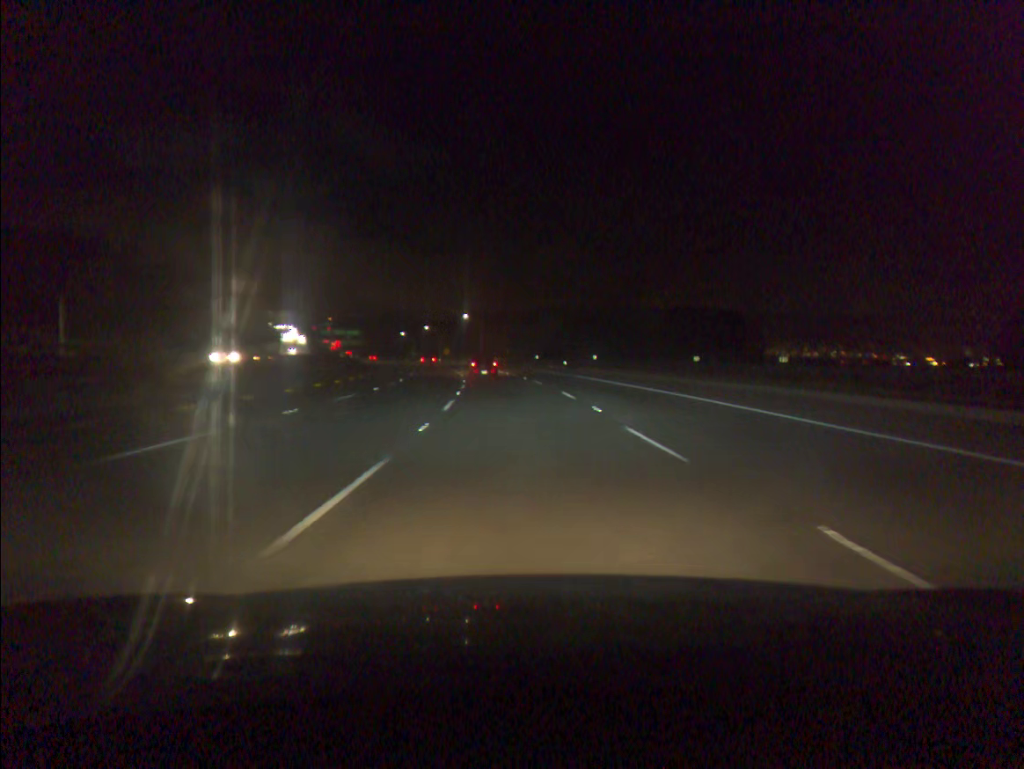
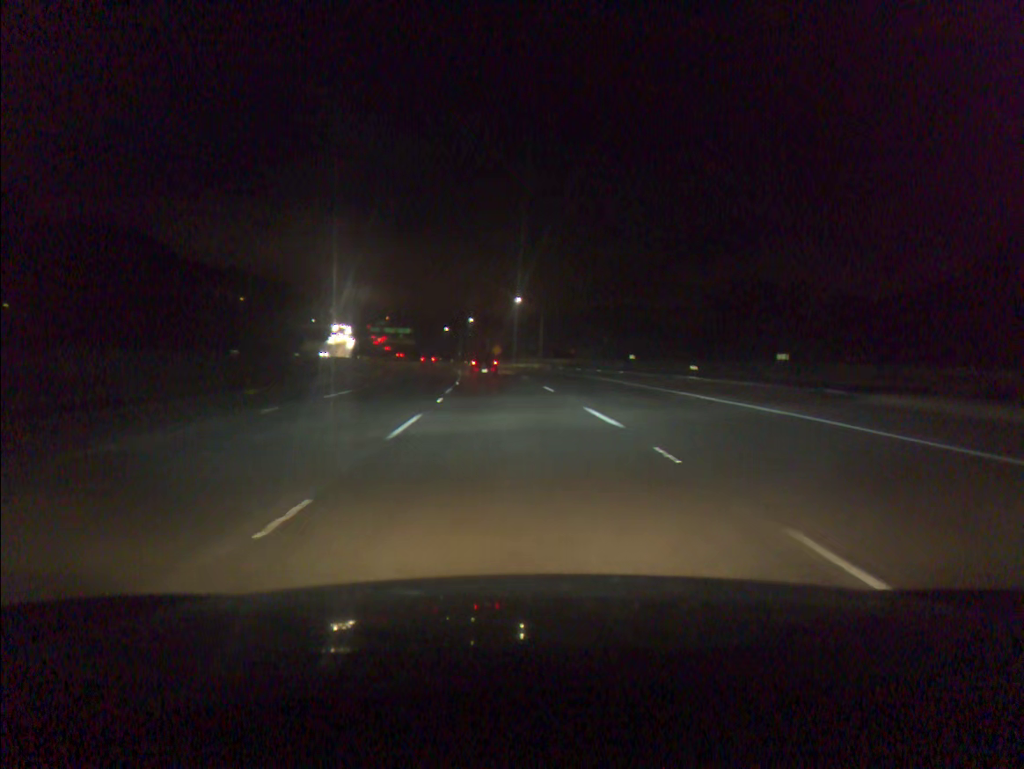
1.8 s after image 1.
(-1.9, +50.9) m; -4°
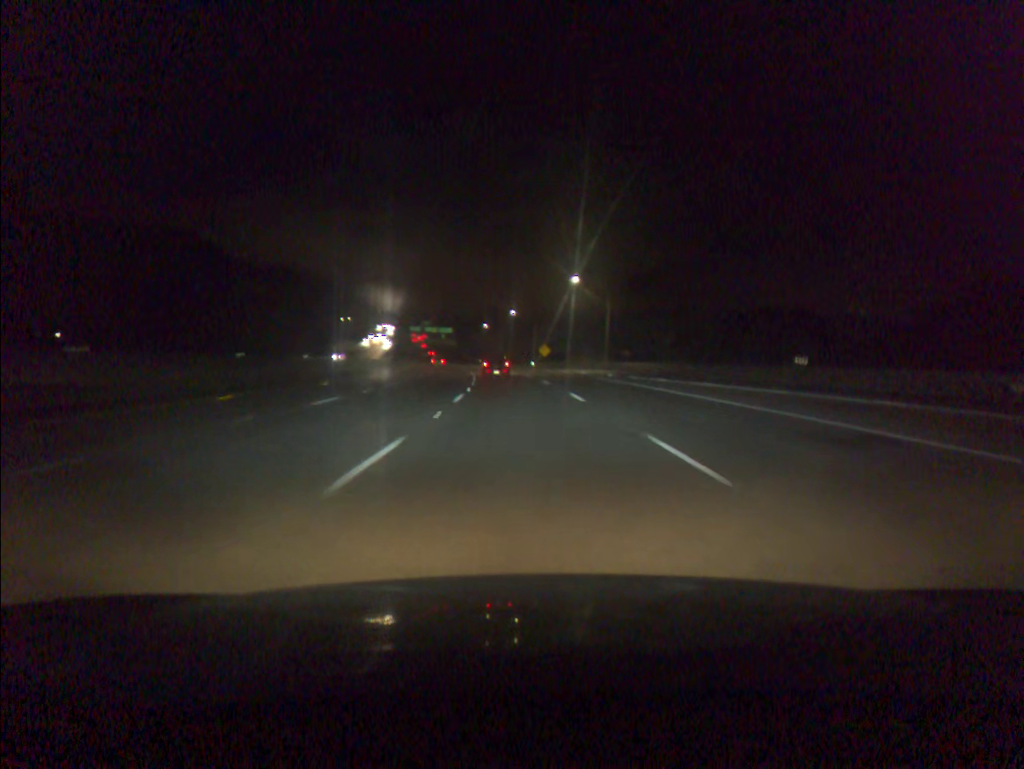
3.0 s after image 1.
(-1.1, +33.9) m; -4°
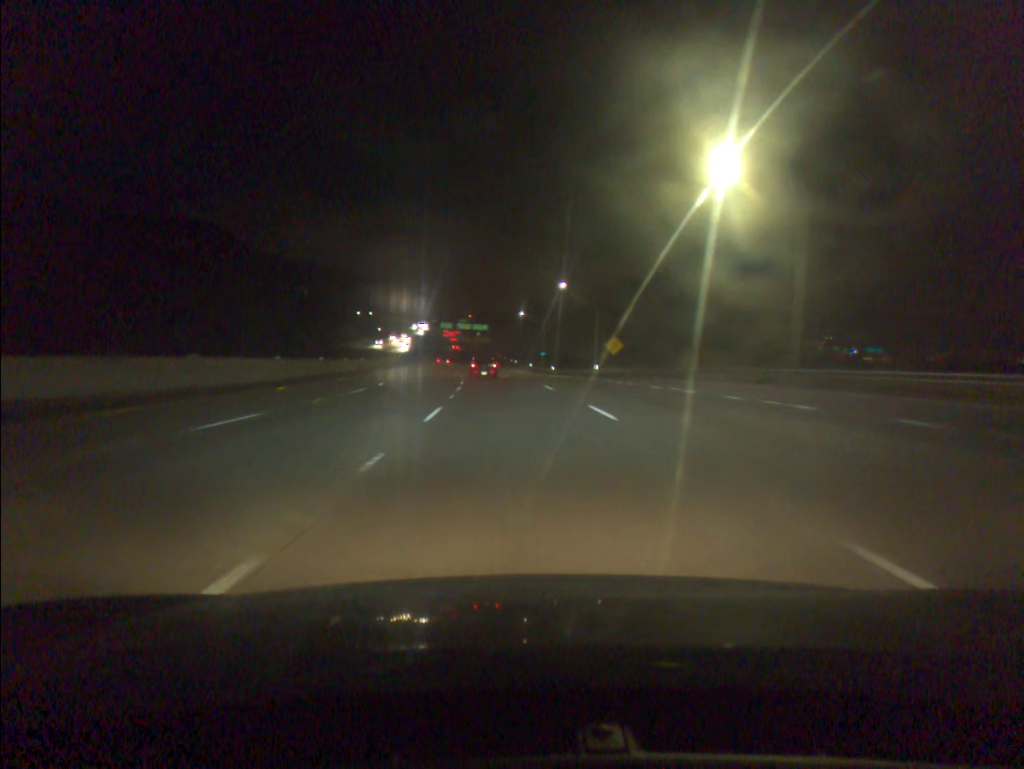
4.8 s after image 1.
(-1.3, +50.8) m; -3°
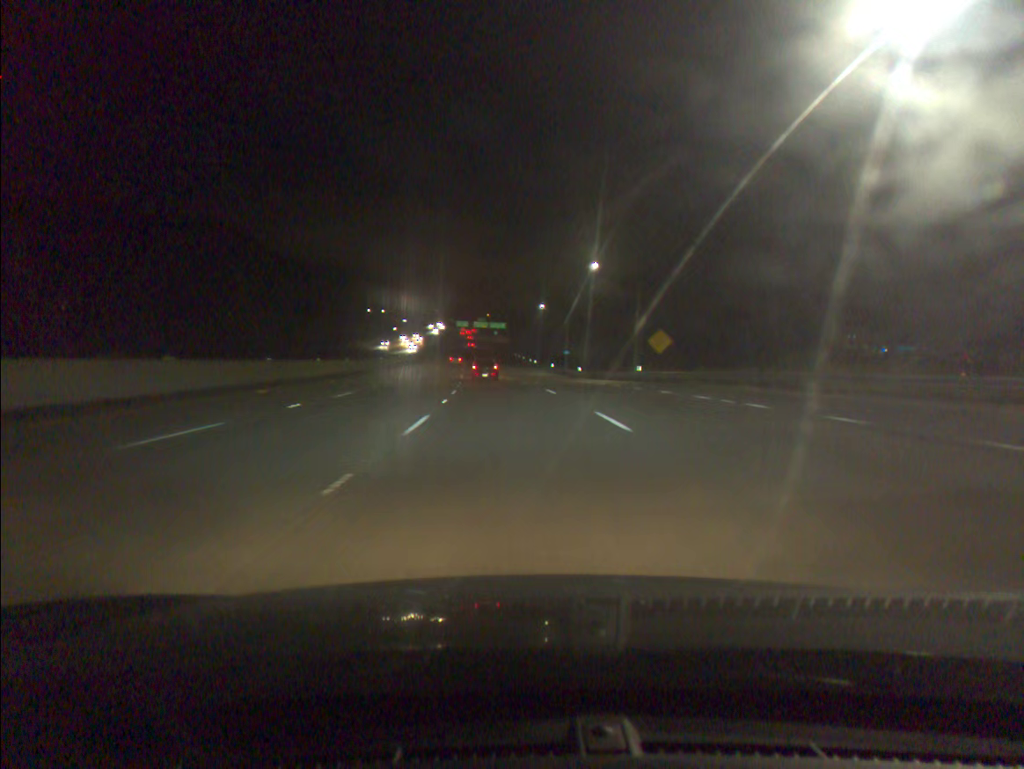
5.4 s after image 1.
(-0.2, +16.9) m; -1°
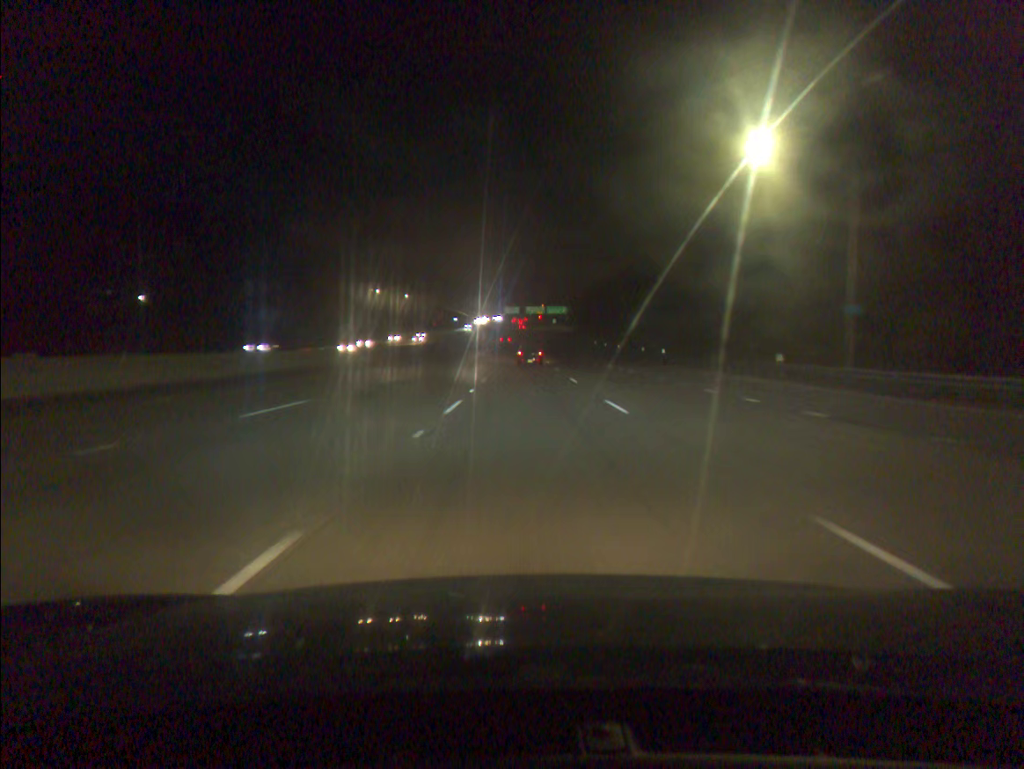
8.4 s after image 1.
(-4.5, +84.3) m; -4°
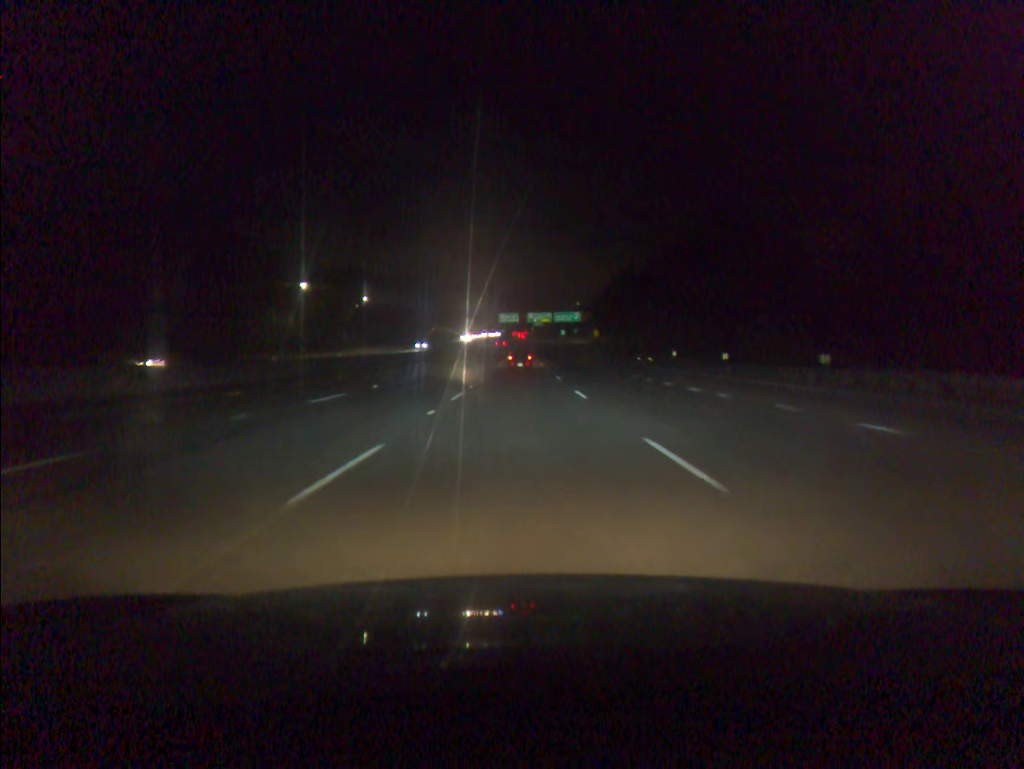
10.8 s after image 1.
(+0.5, +67.3) m; 0°
